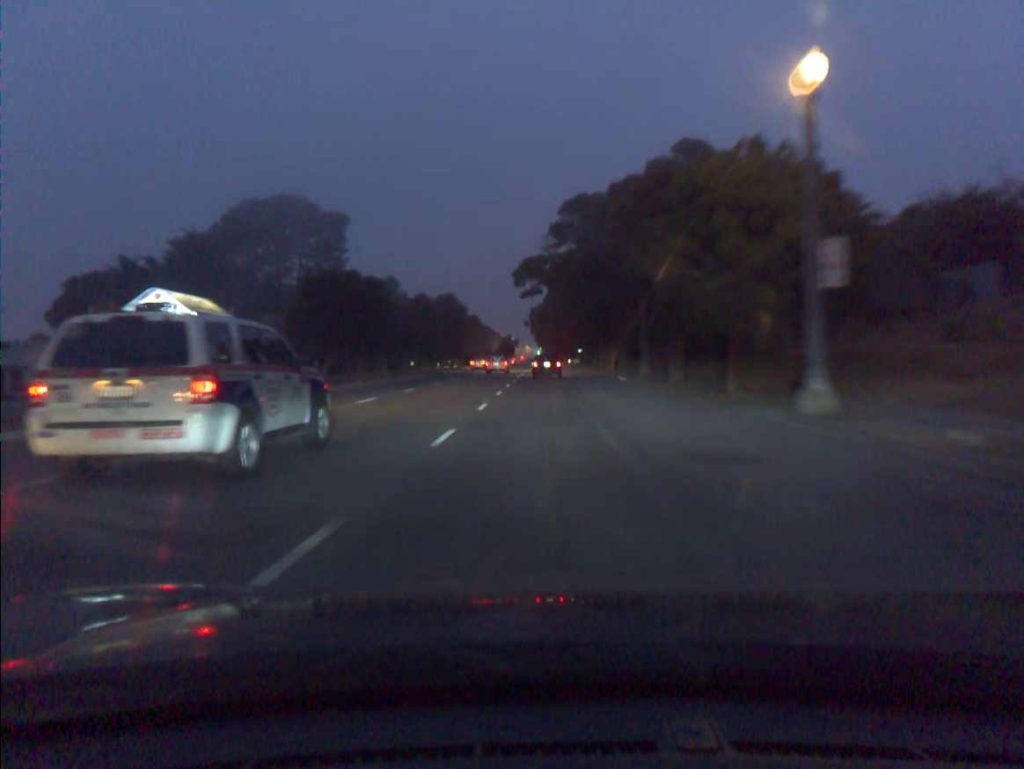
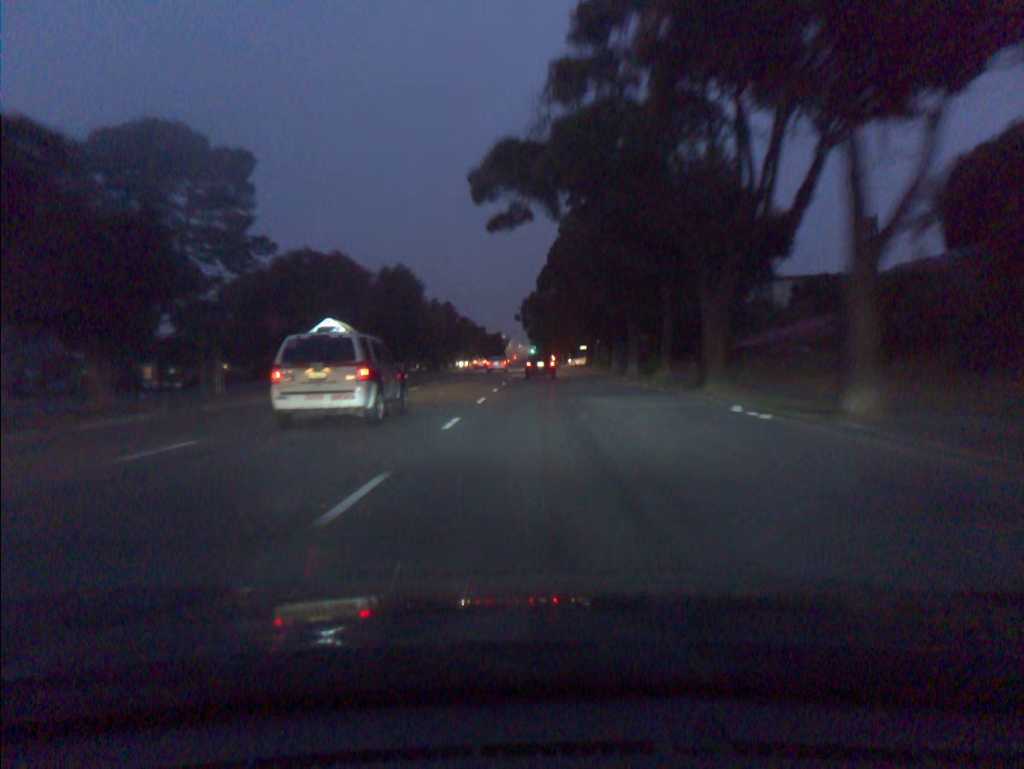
(+0.2, +27.2) m; +1°
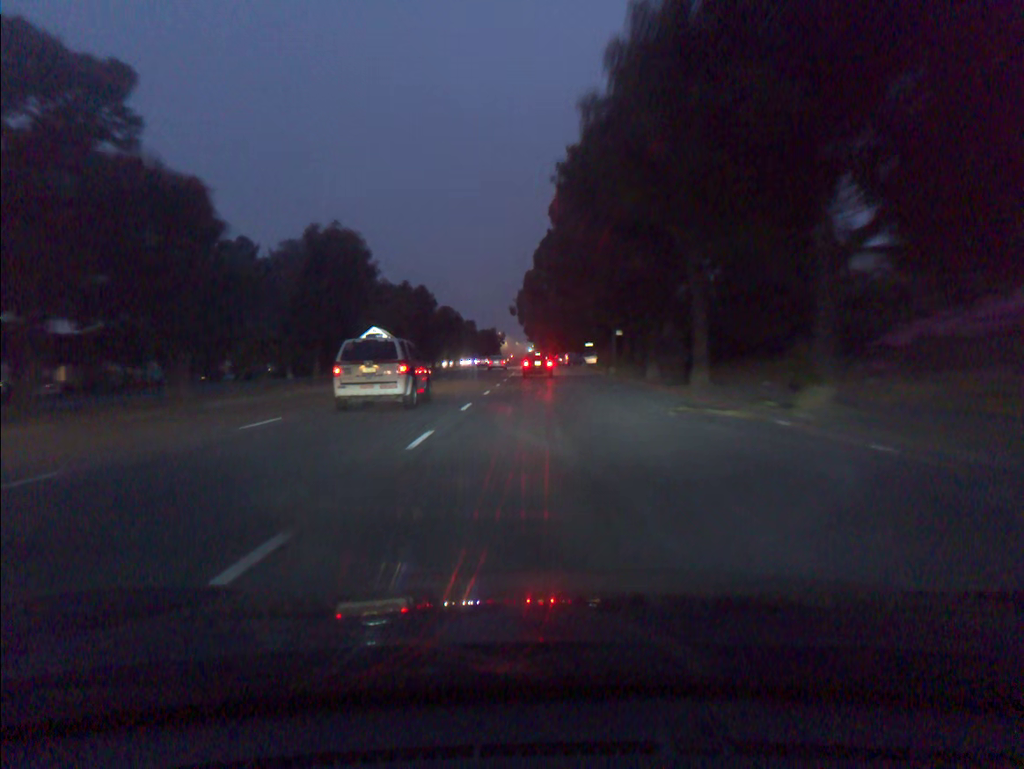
(0.0, +17.8) m; 0°
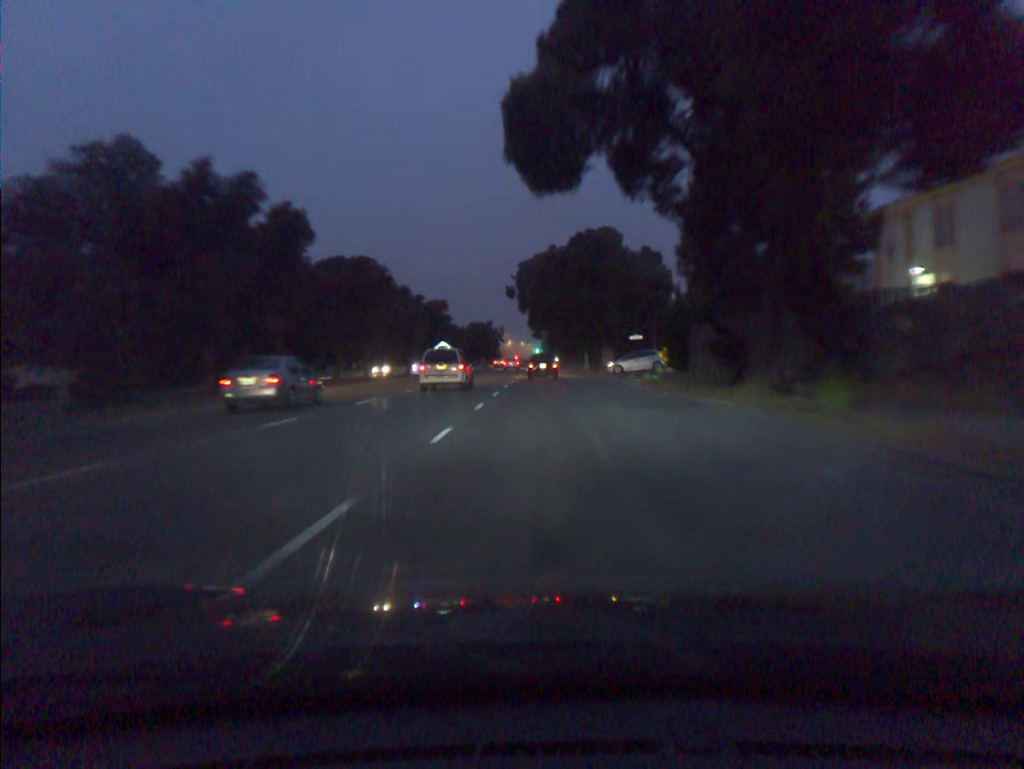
(-0.3, +43.0) m; -1°
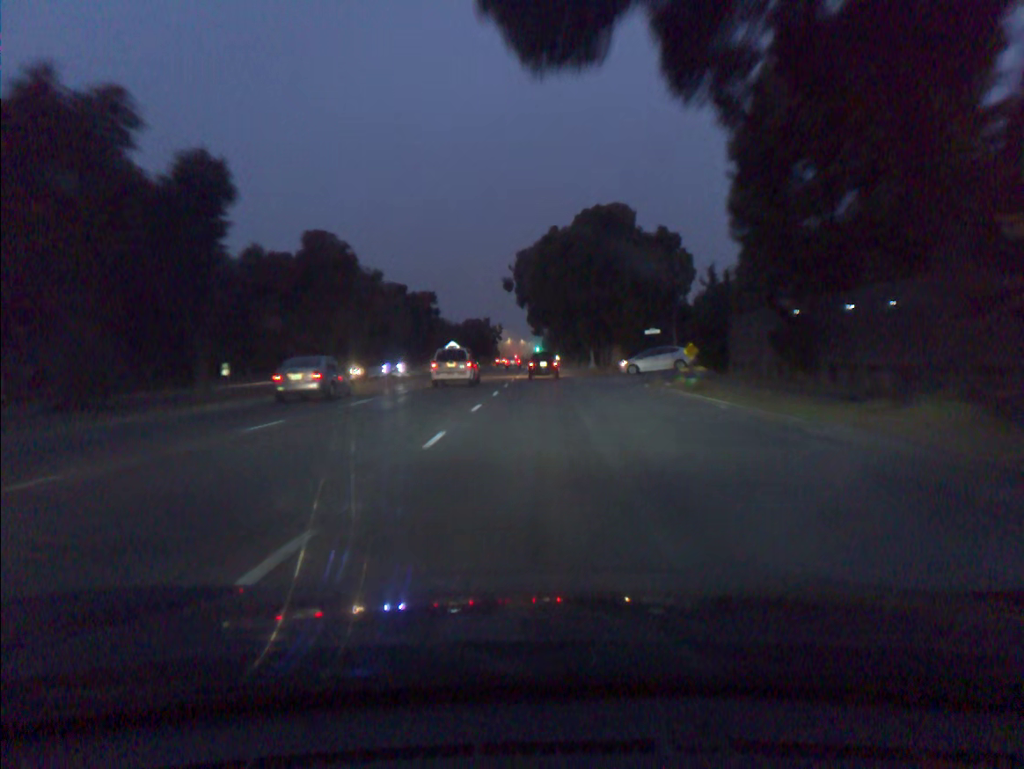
(0.0, +8.3) m; 0°
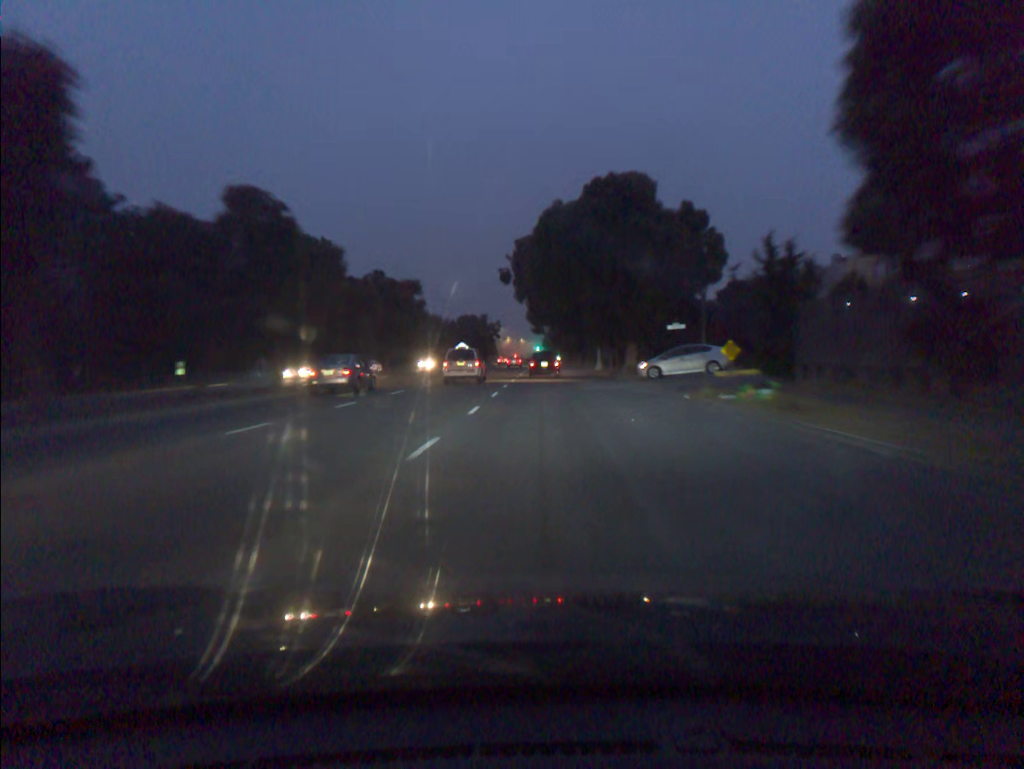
(0.0, +8.5) m; 0°
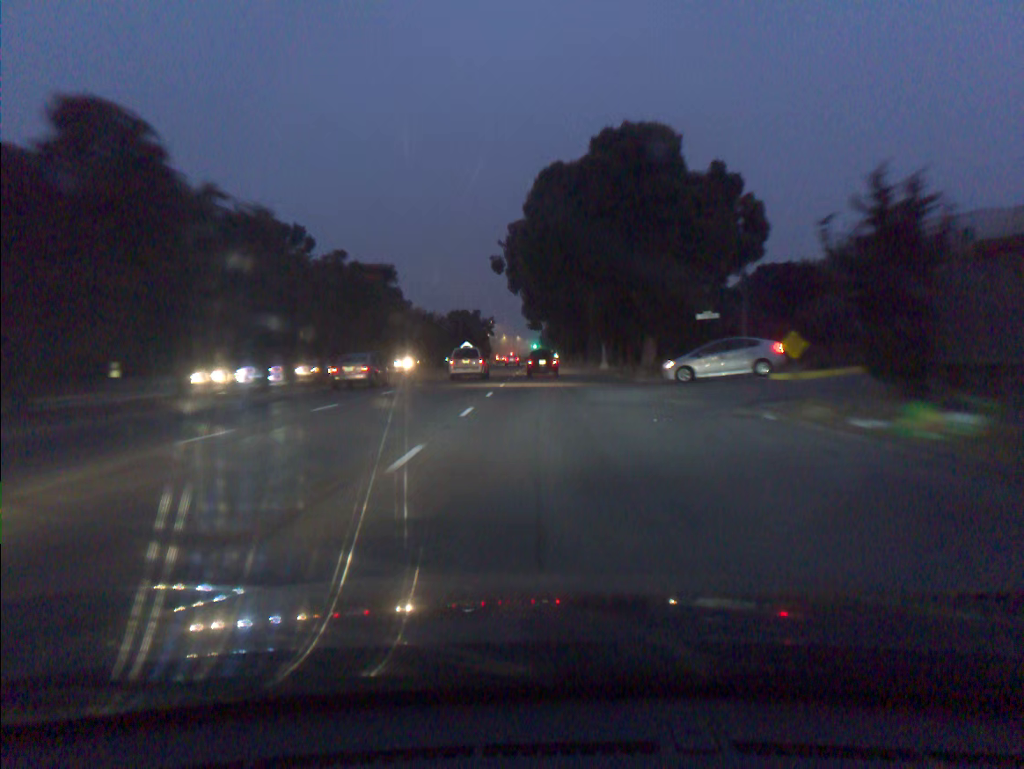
(0.0, +8.5) m; 0°
